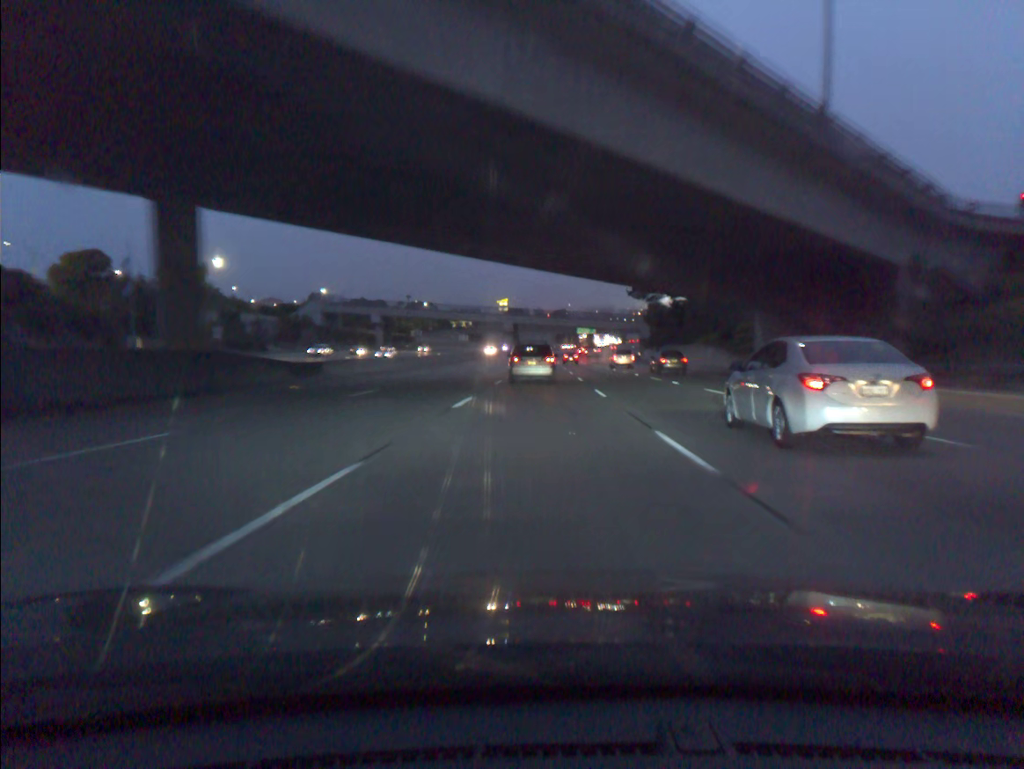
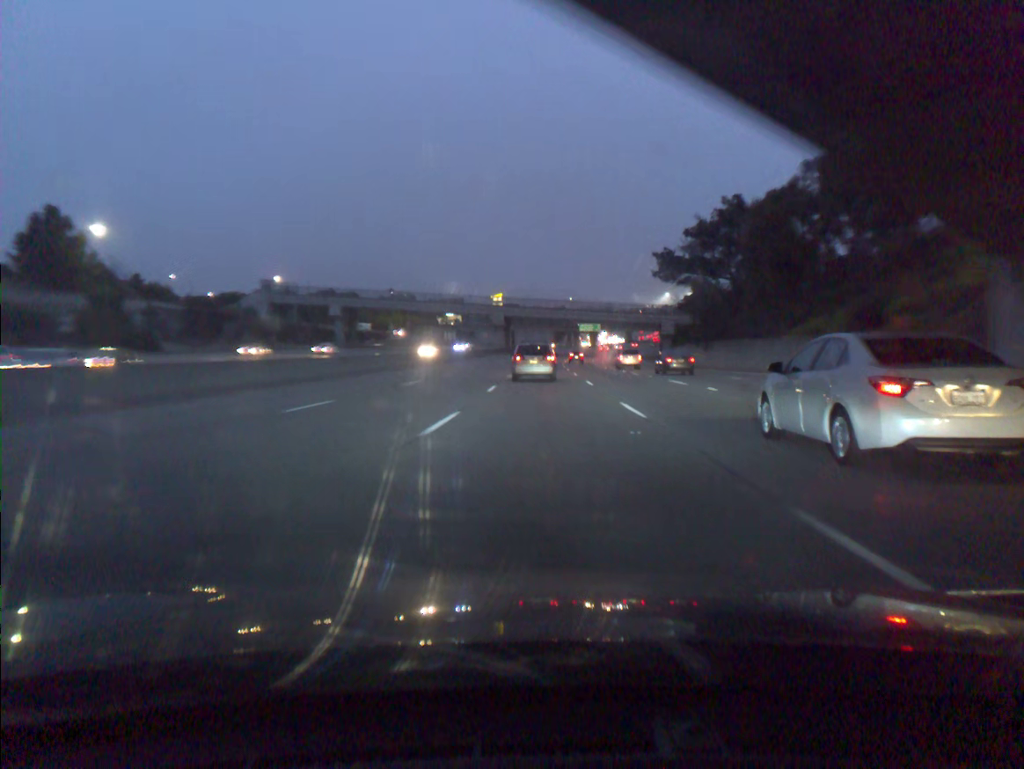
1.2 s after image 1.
(+0.1, +34.7) m; 0°
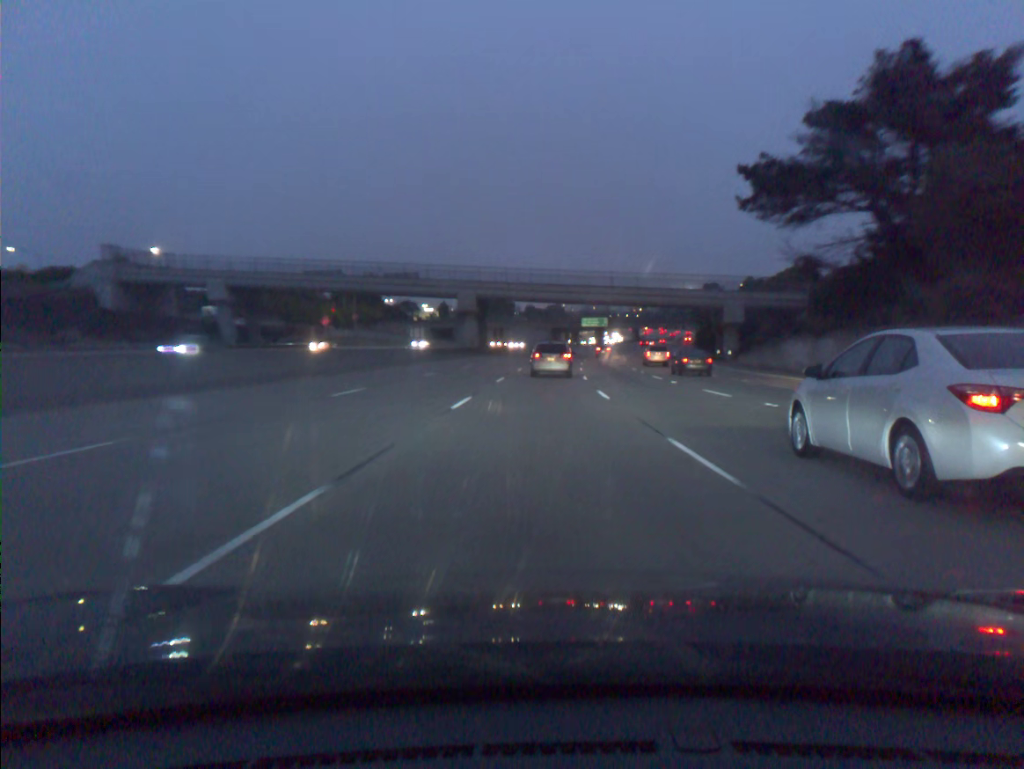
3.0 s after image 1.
(+0.2, +51.5) m; 0°
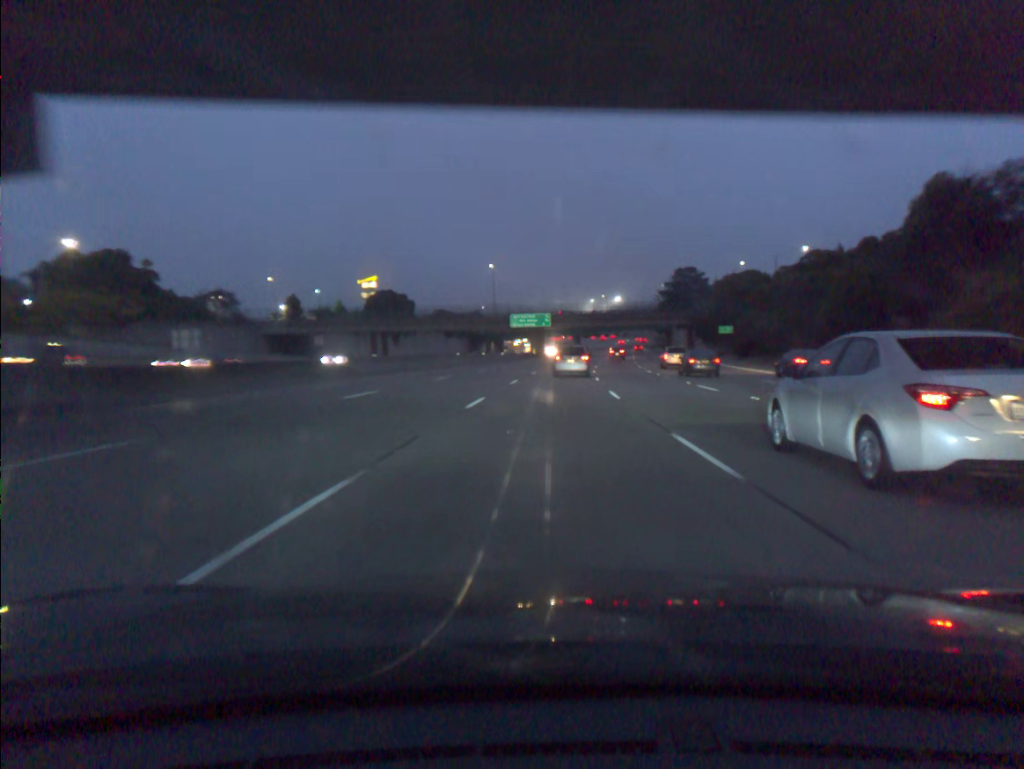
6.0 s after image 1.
(+2.9, +84.7) m; +5°
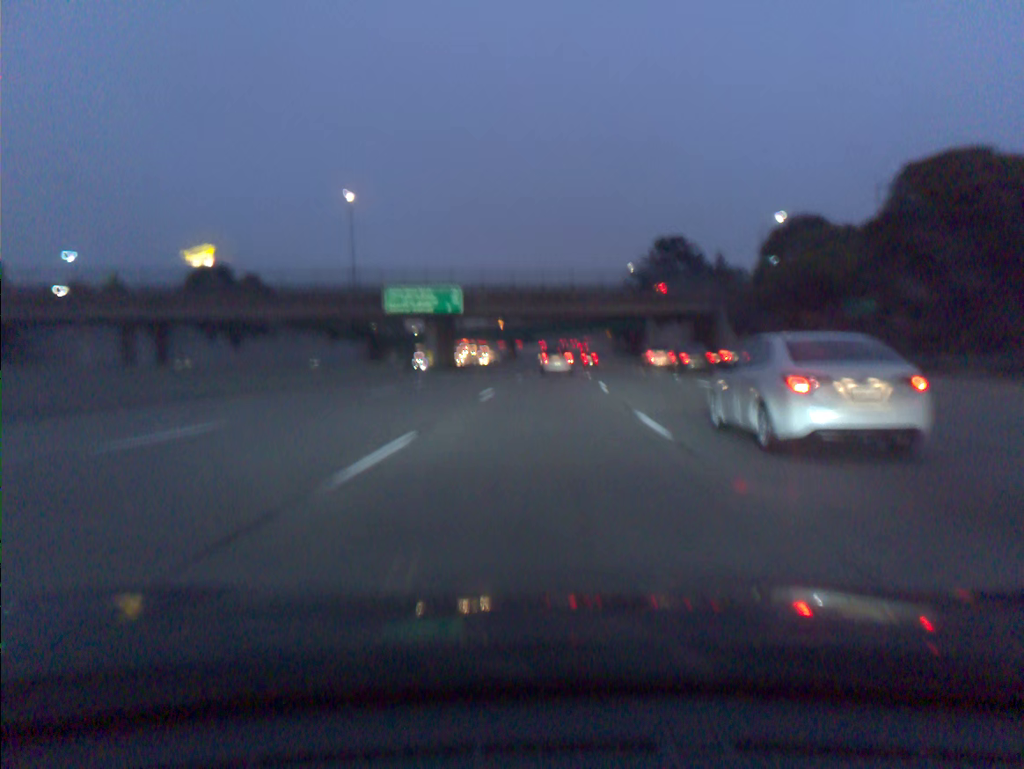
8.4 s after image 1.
(+3.1, +67.2) m; +5°
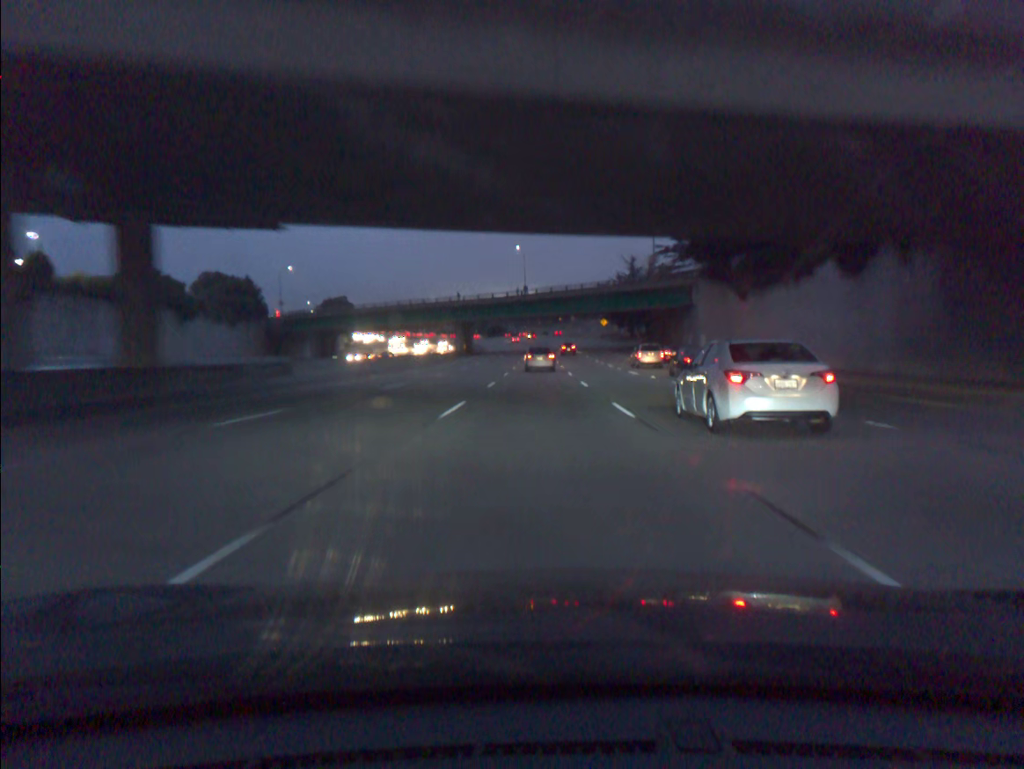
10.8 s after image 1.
(+1.5, +67.1) m; +2°
